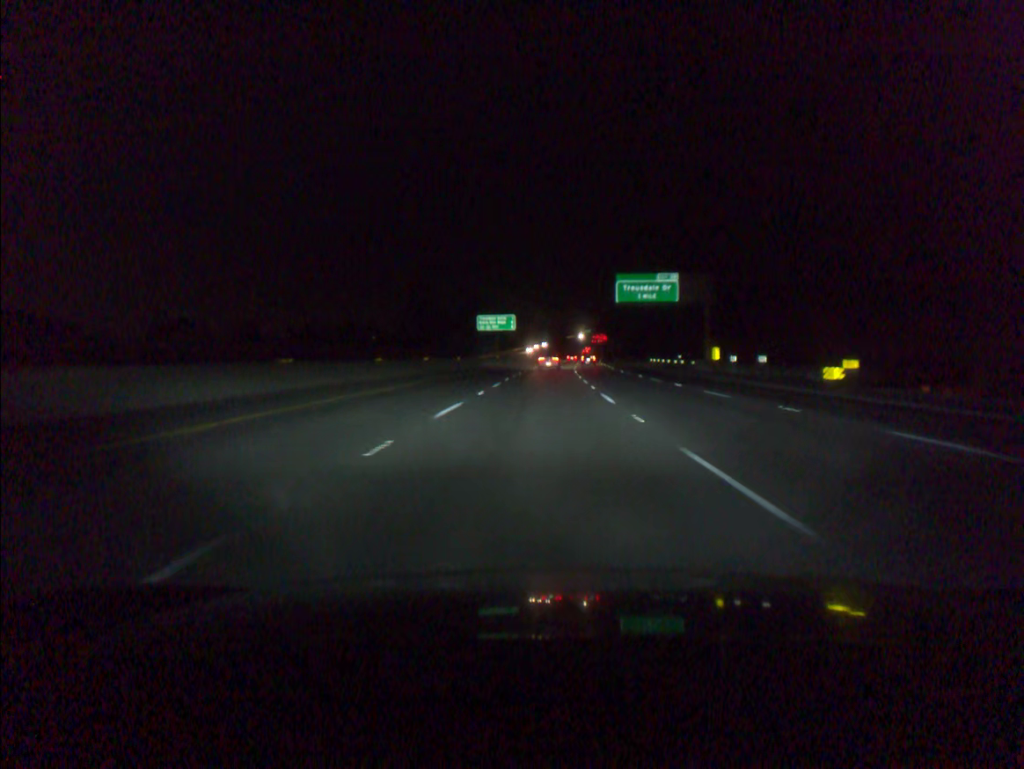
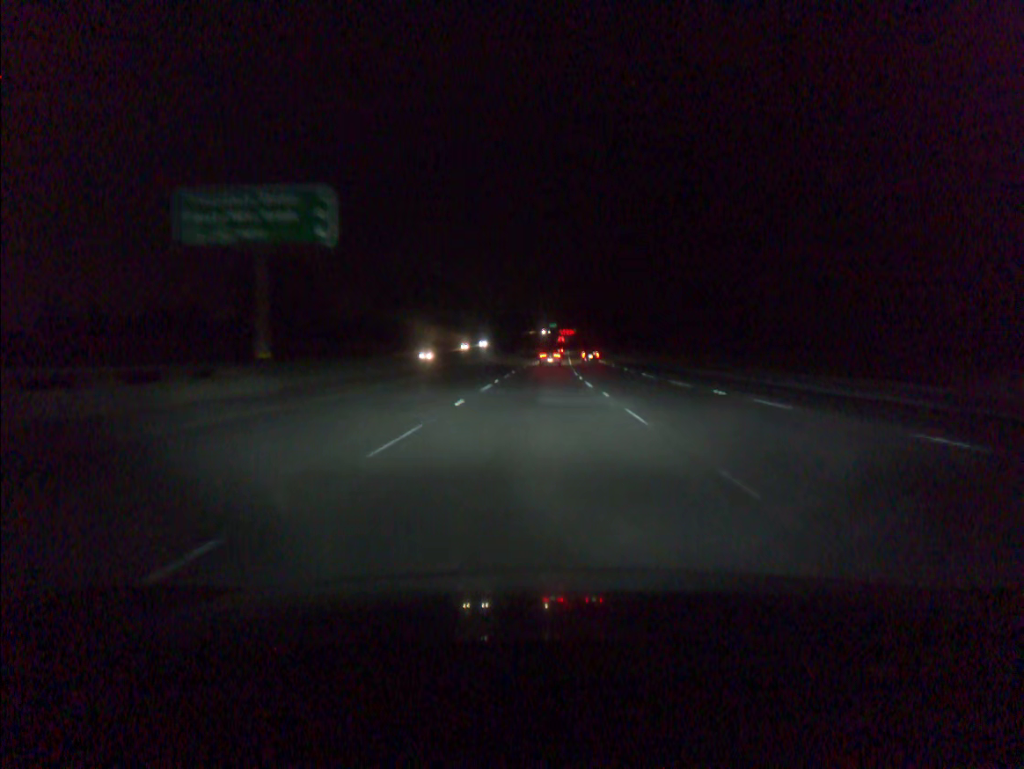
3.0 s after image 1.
(+2.5, +94.5) m; +3°
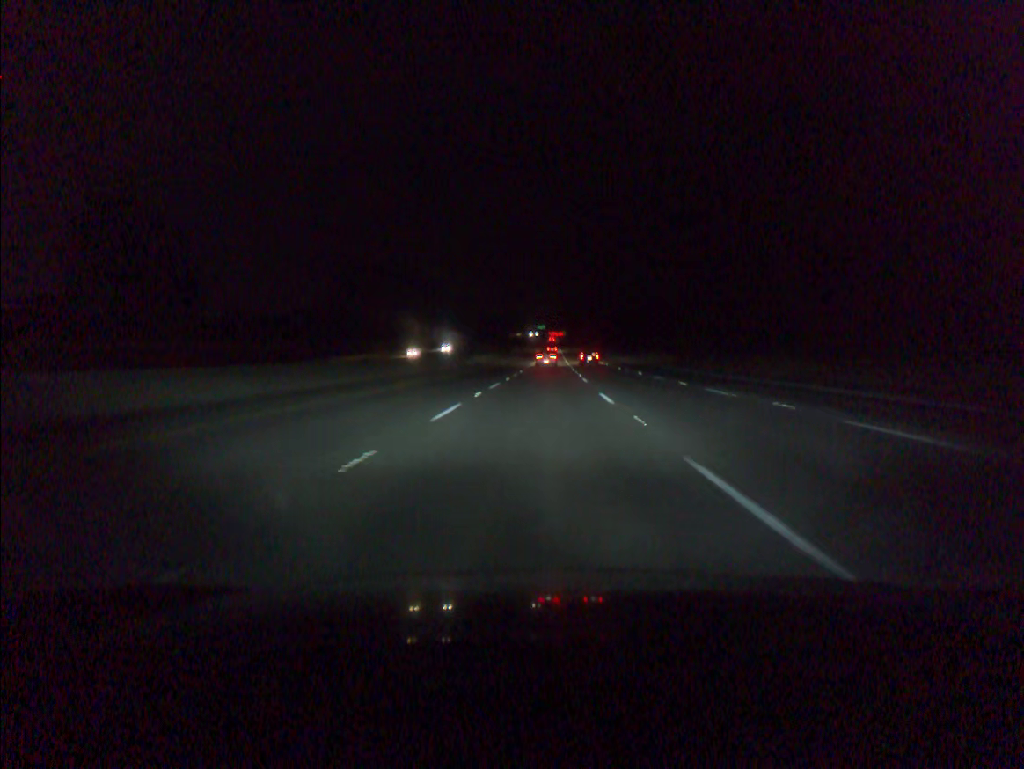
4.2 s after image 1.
(+0.3, +37.7) m; +1°
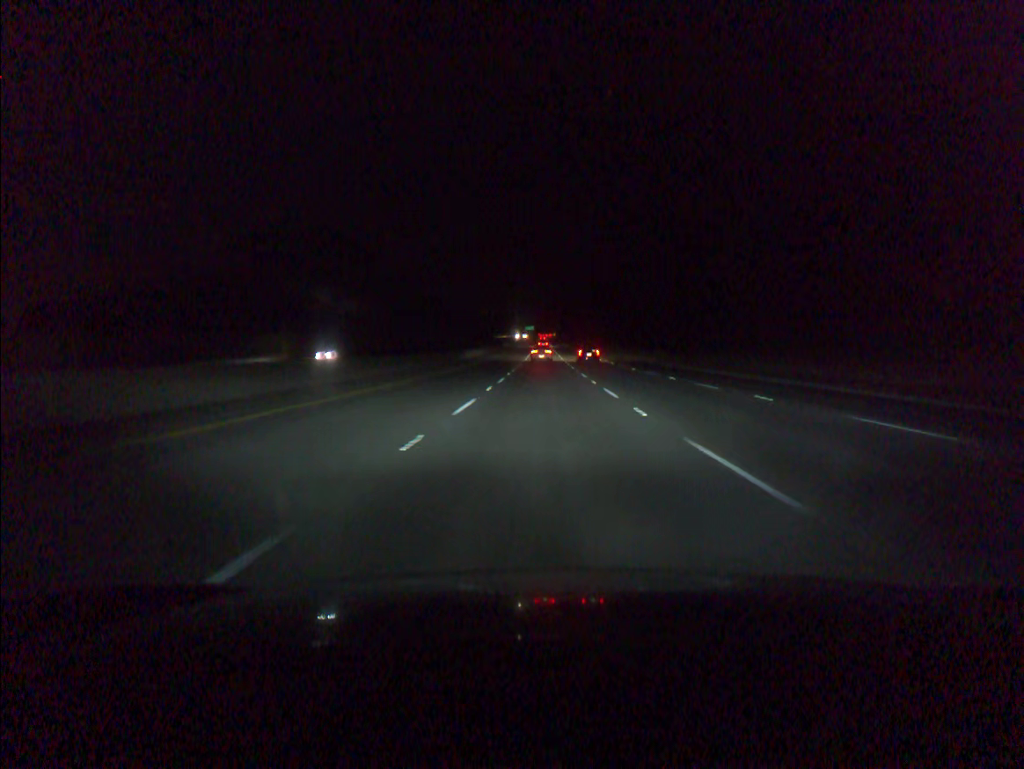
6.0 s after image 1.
(+0.5, +56.5) m; +1°
